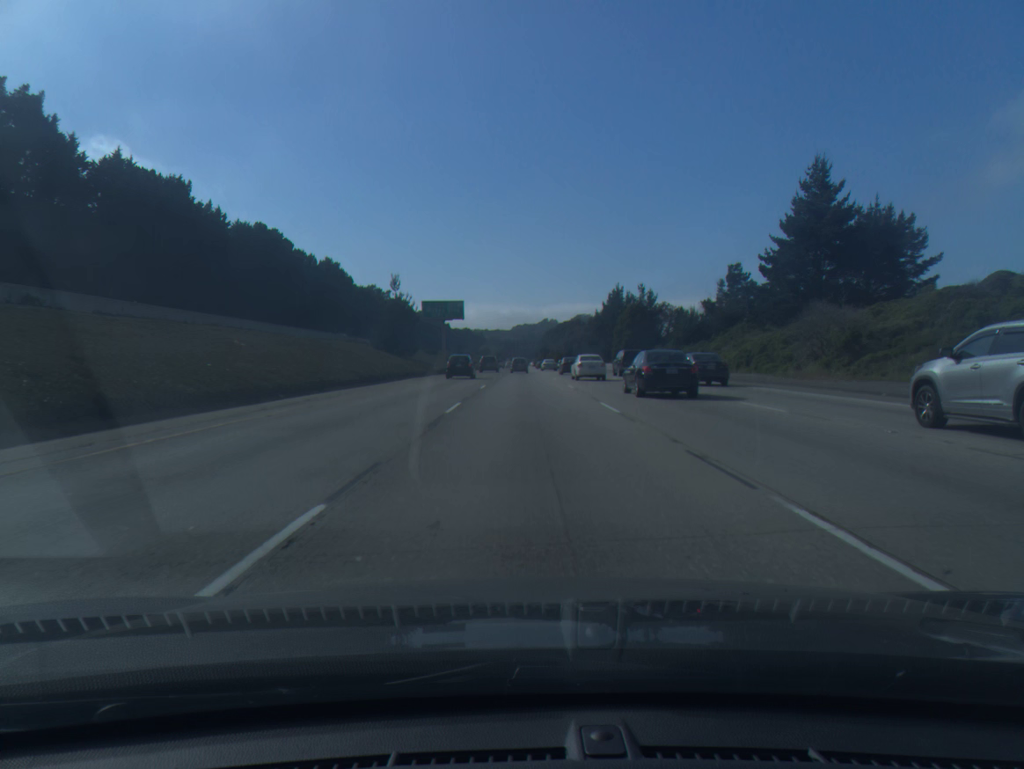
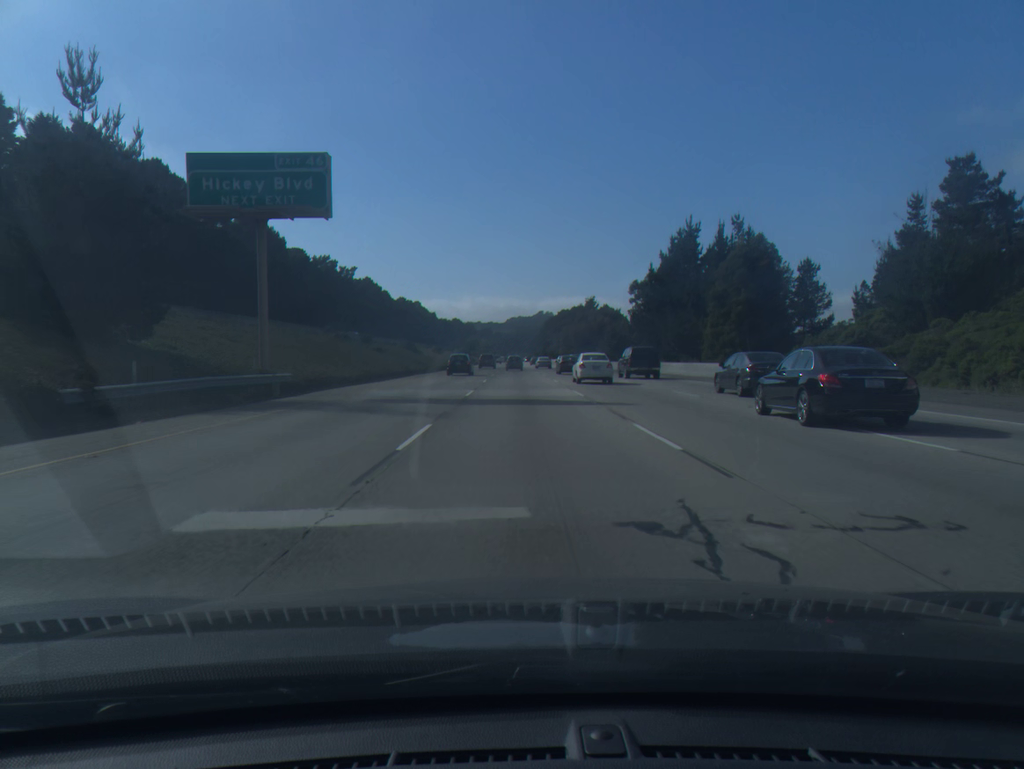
(+0.1, +65.4) m; 0°
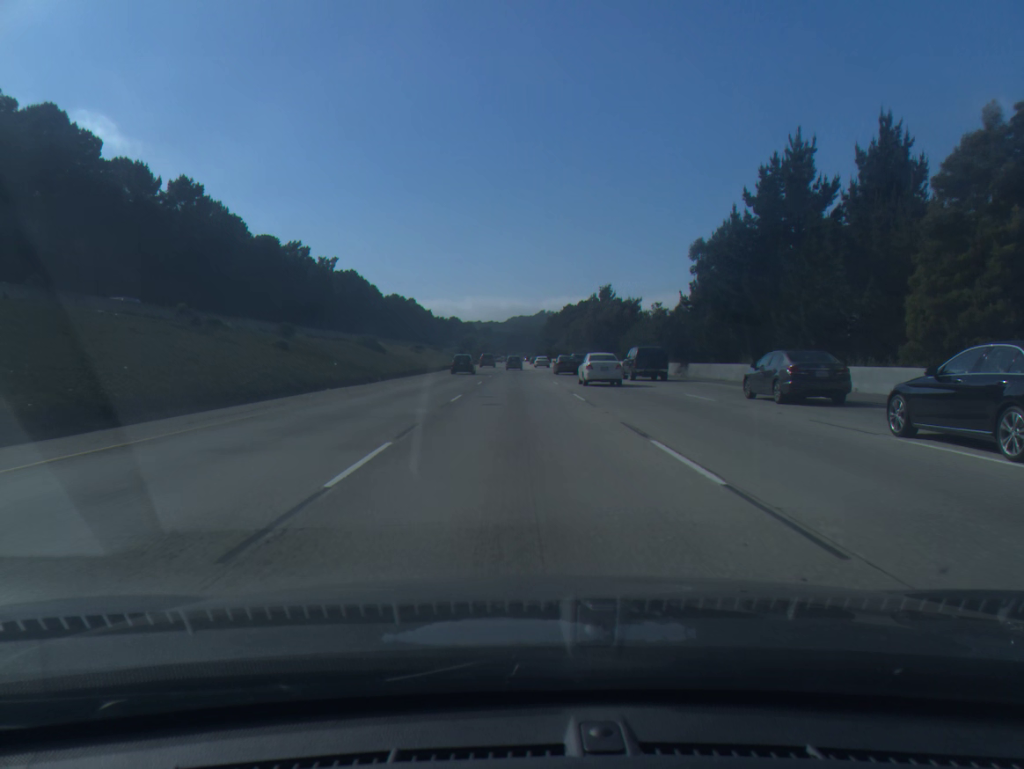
(+0.1, +32.2) m; 0°
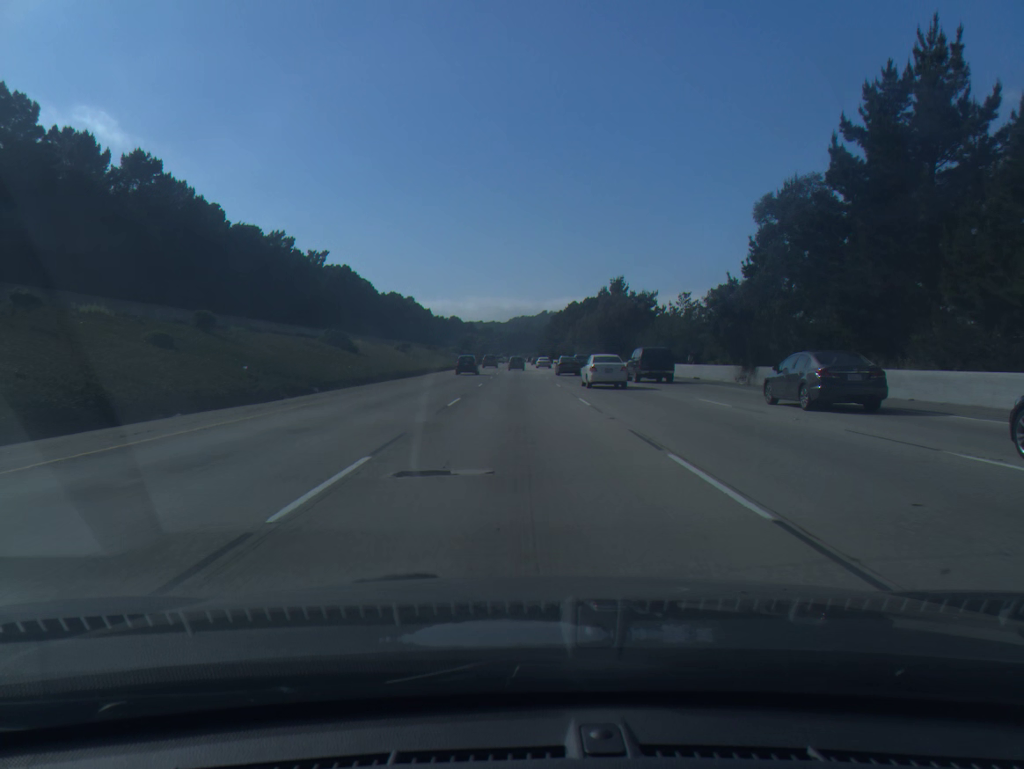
(0.0, +16.1) m; 0°
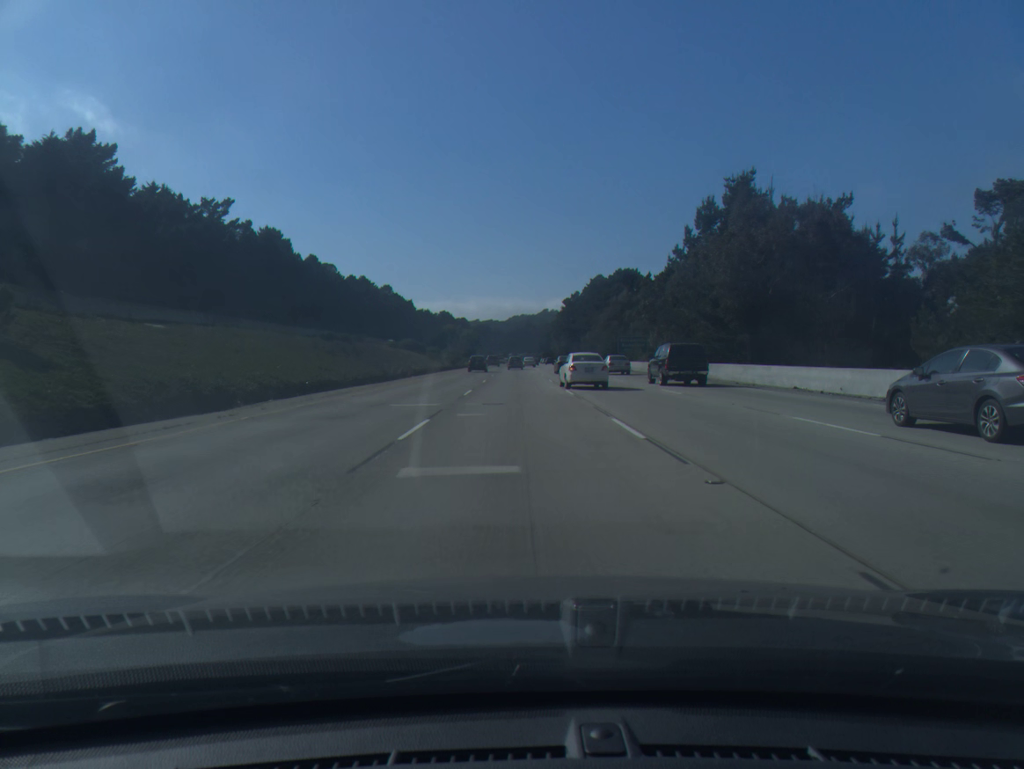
(-0.1, +81.8) m; 0°
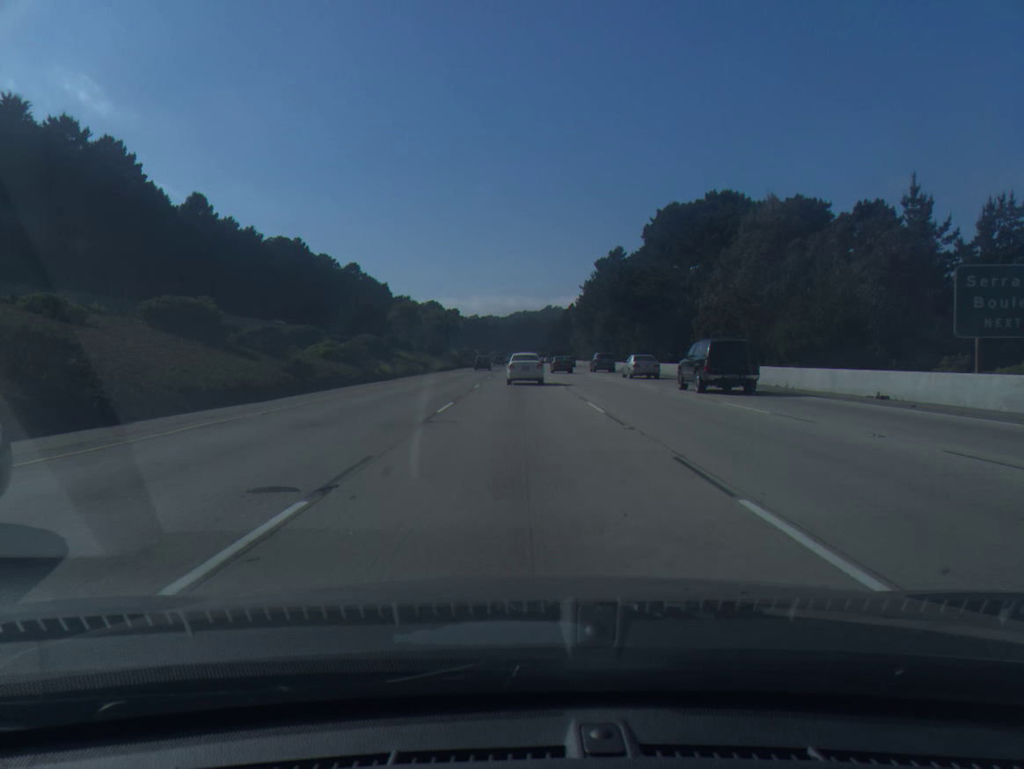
(-0.2, +81.9) m; 0°
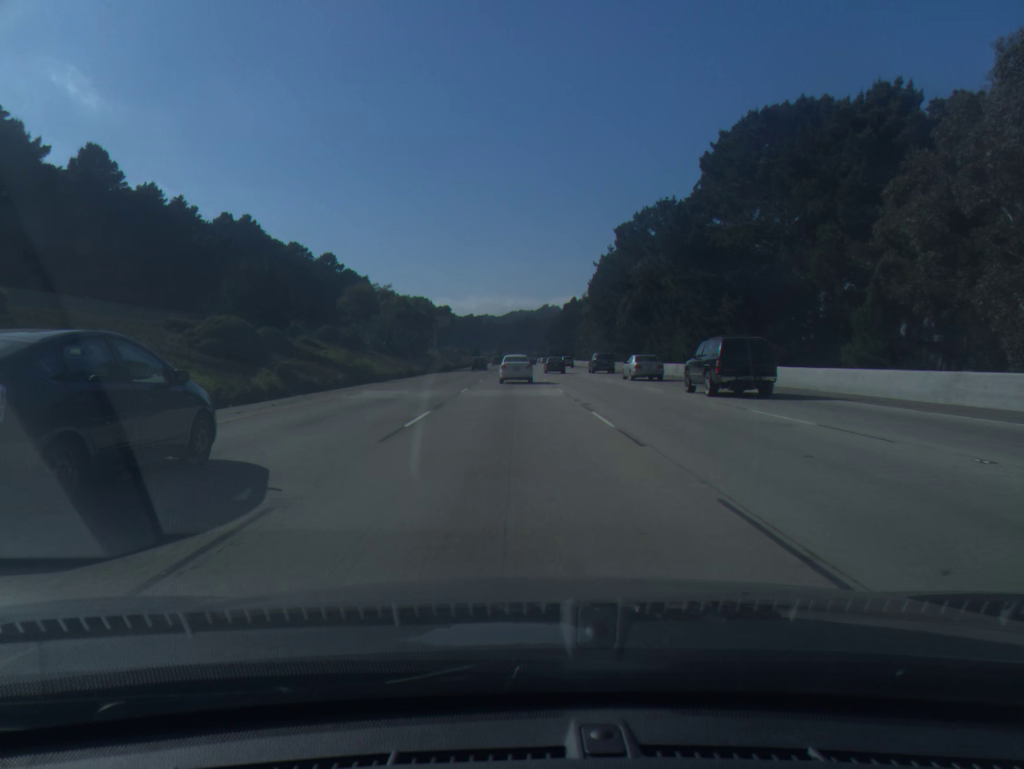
(+0.2, +32.5) m; 0°
